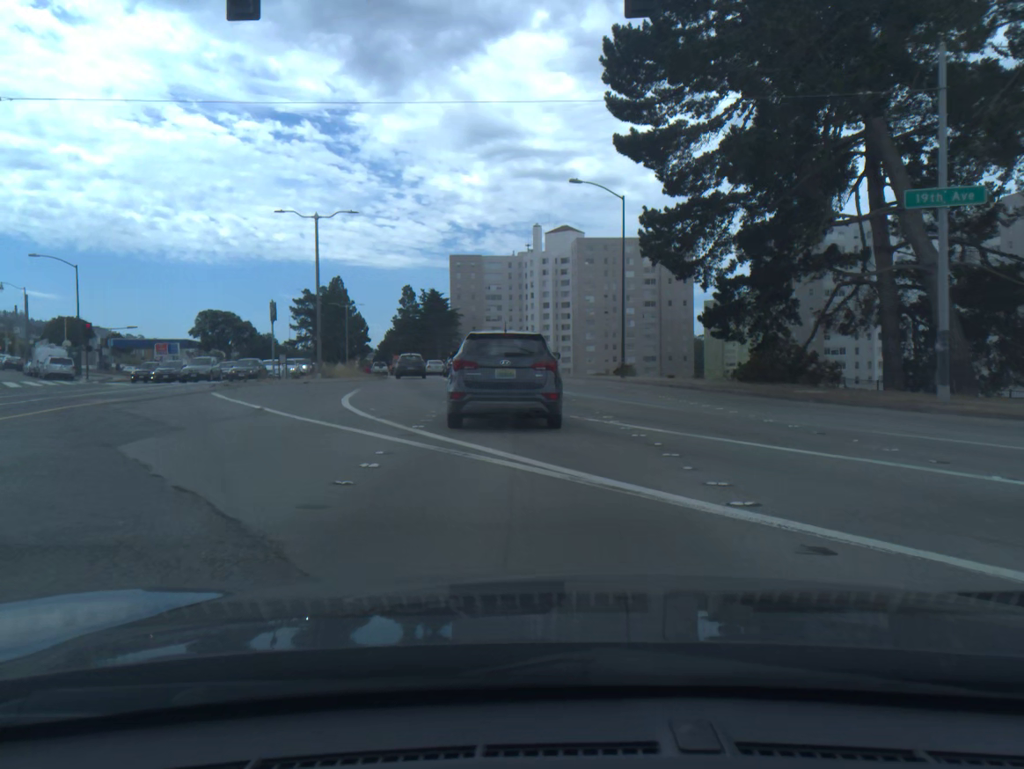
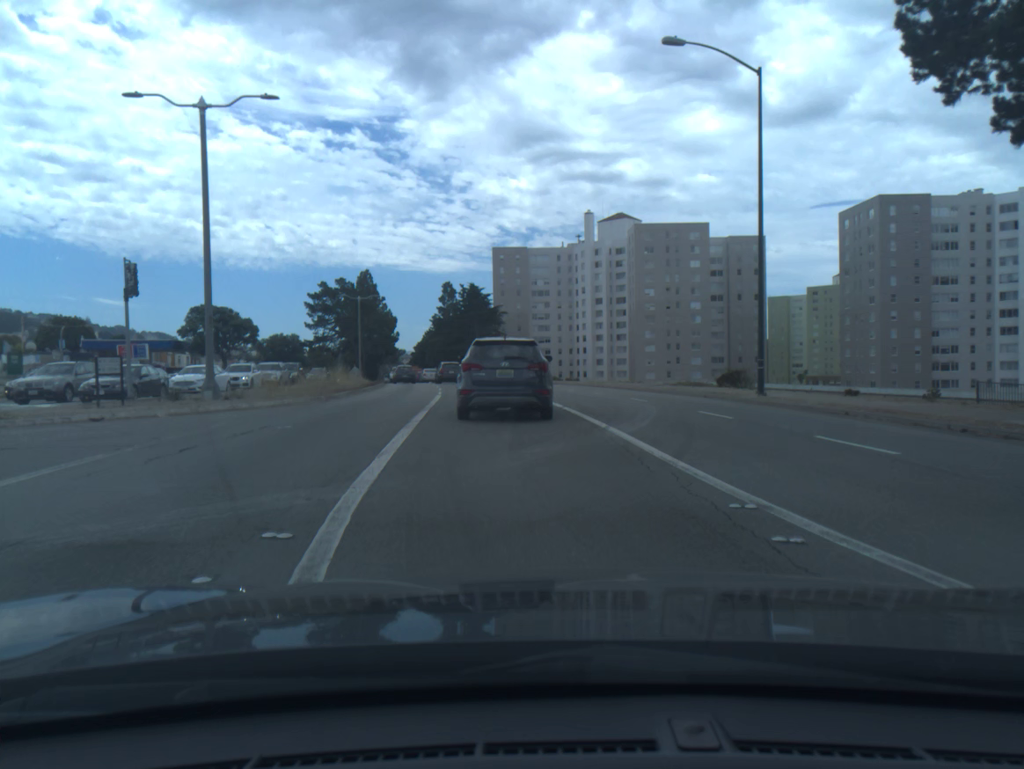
(-0.6, +20.8) m; -4°
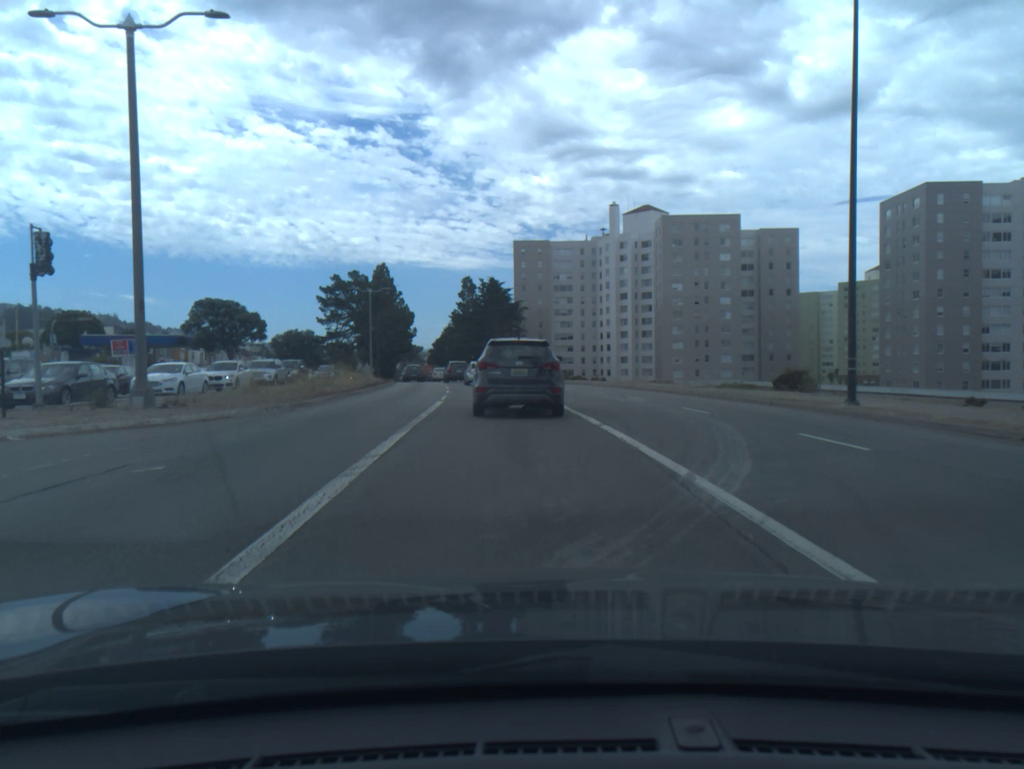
(-0.1, +5.7) m; -2°
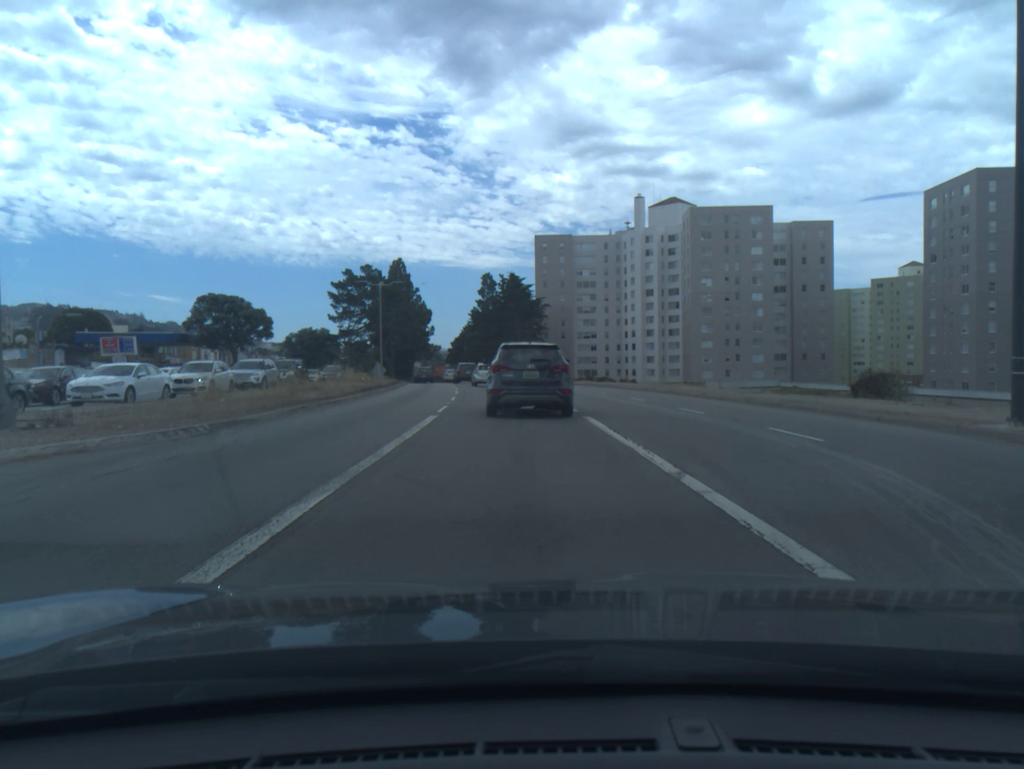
(-0.1, +5.9) m; -2°
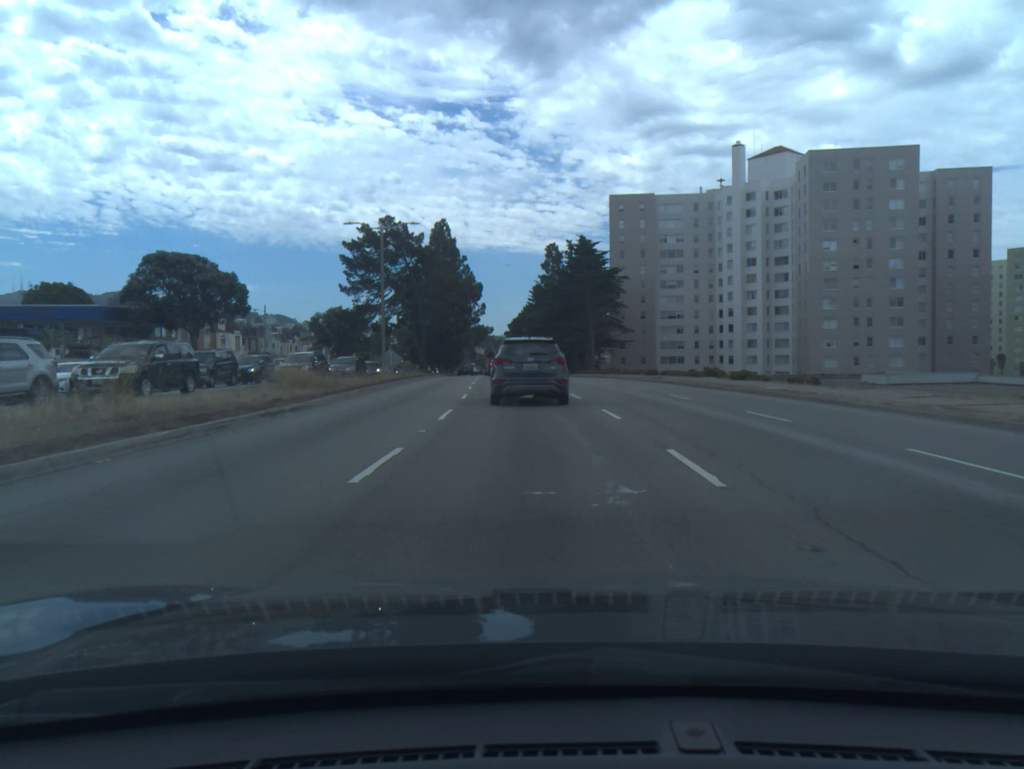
(-1.1, +26.3) m; -5°
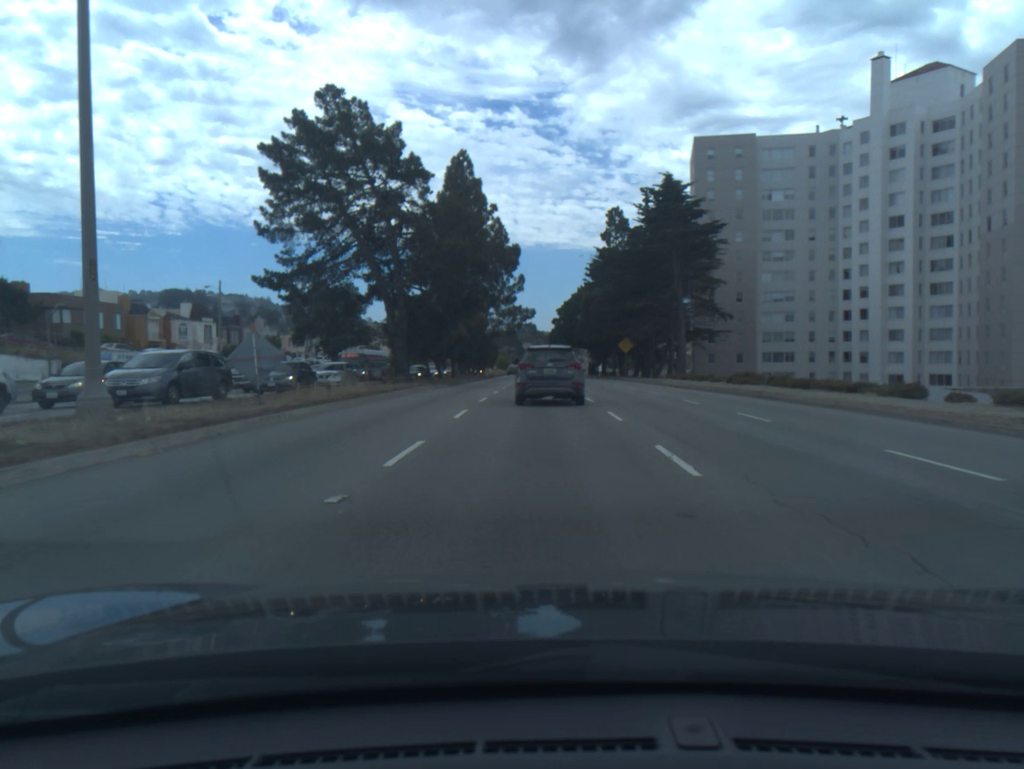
(-1.2, +35.7) m; -3°
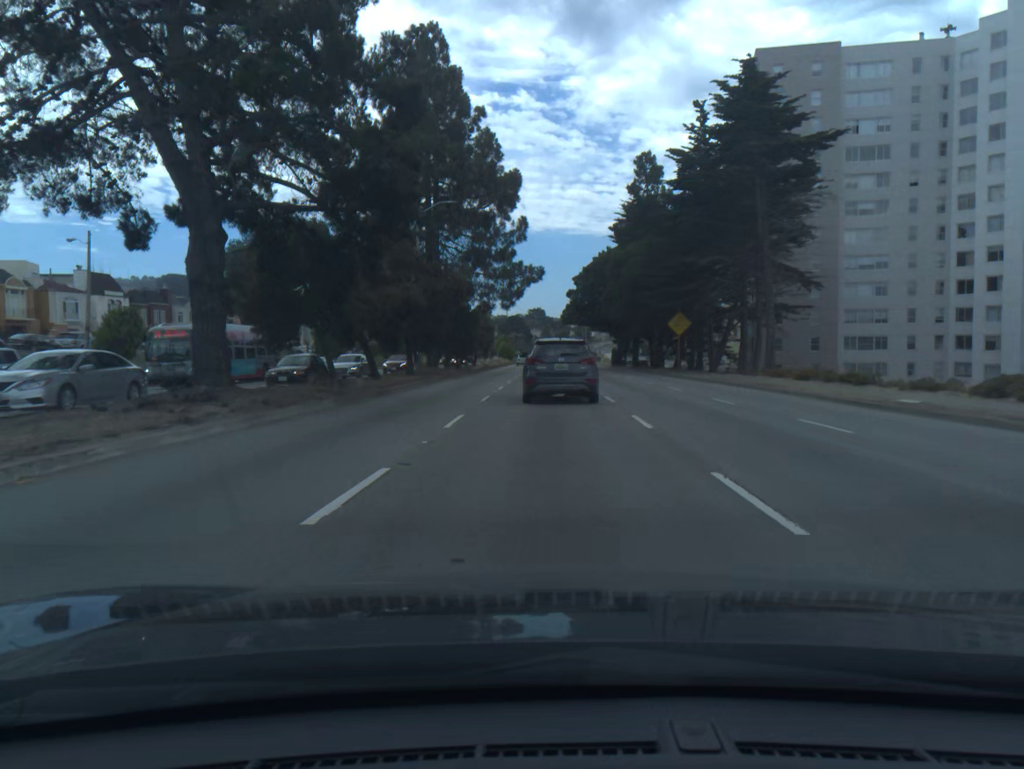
(-0.2, +25.4) m; -1°
